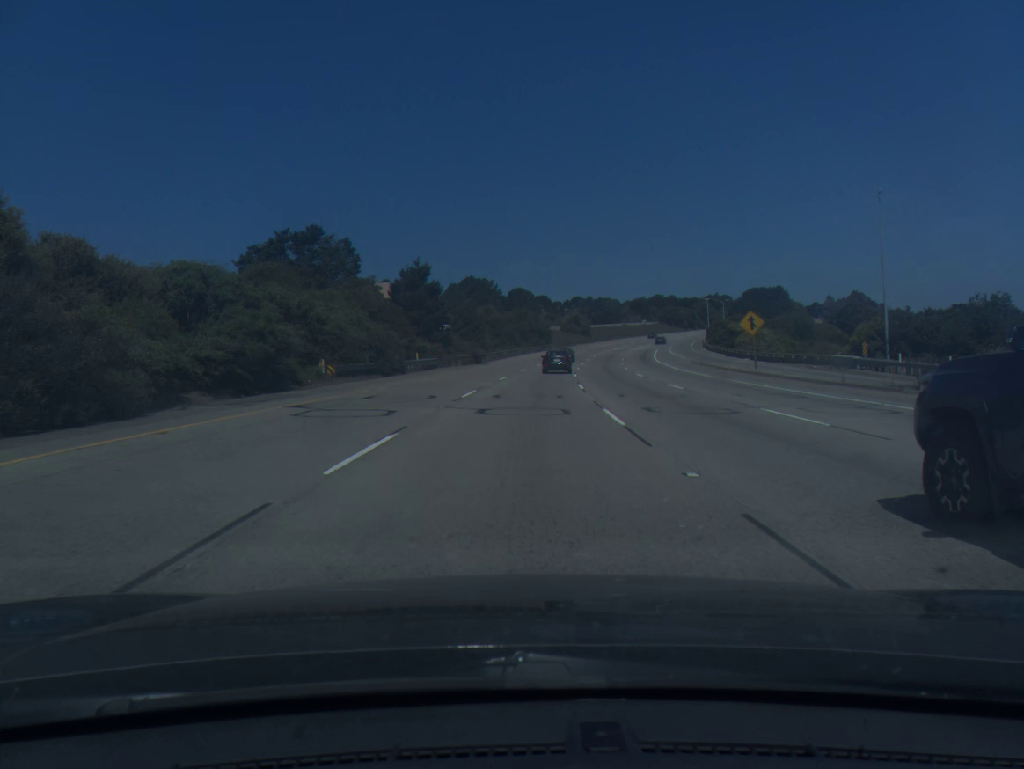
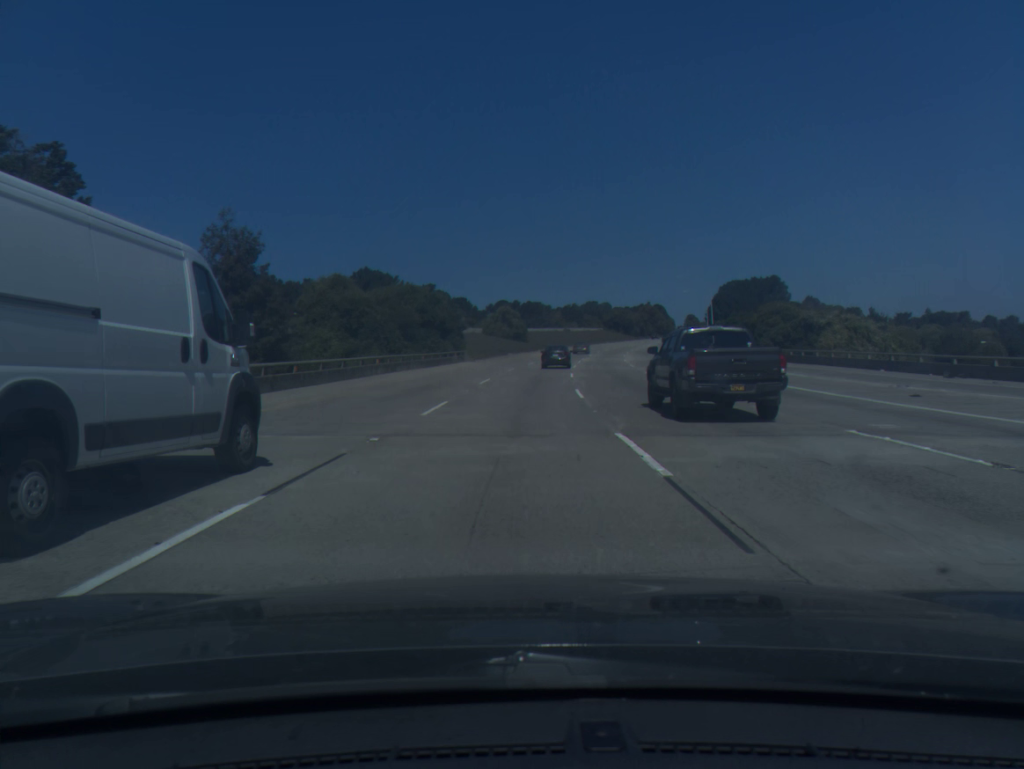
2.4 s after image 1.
(+3.4, +63.8) m; +6°
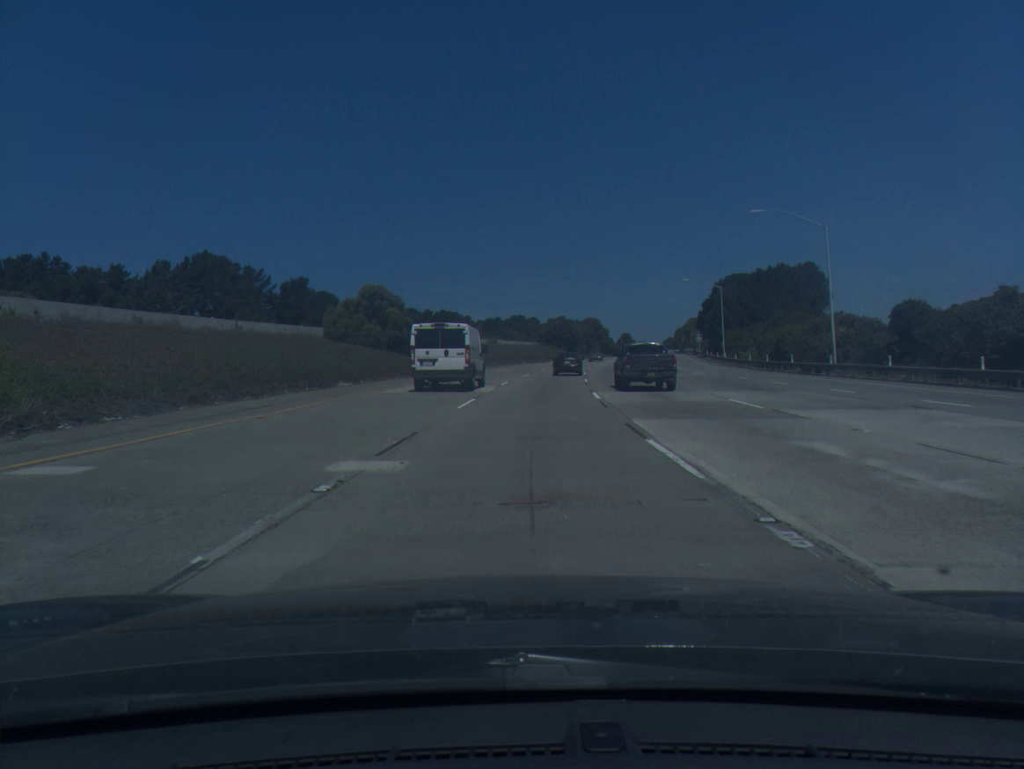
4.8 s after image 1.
(+2.8, +62.5) m; +6°
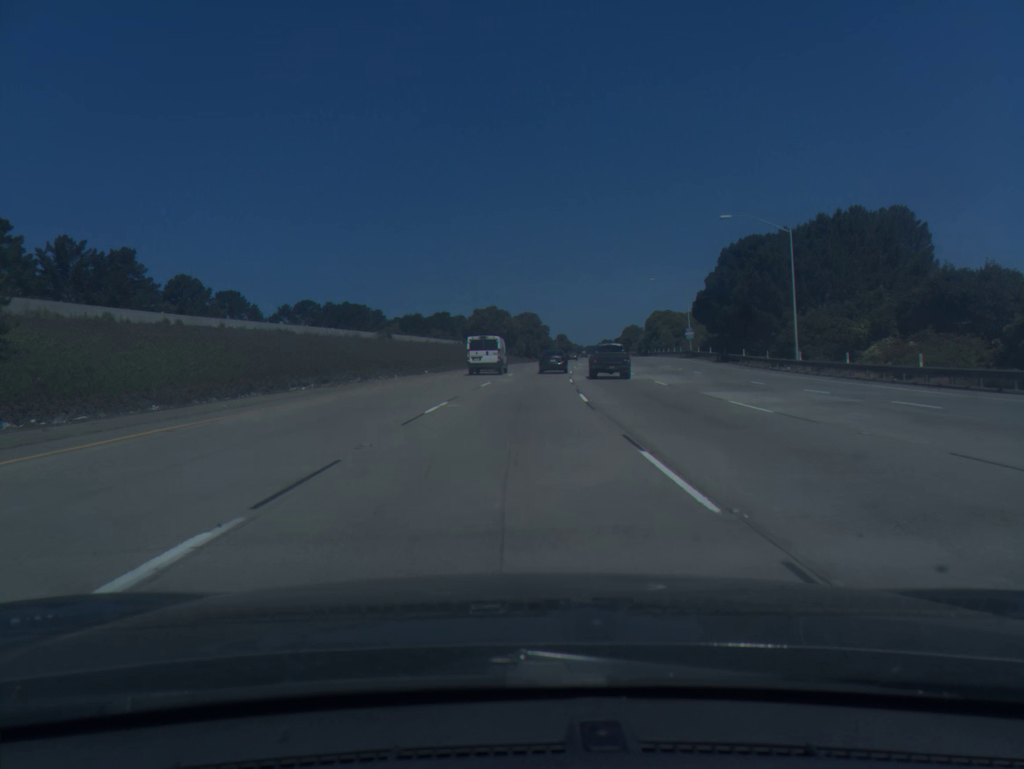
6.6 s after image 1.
(+2.2, +45.9) m; +5°
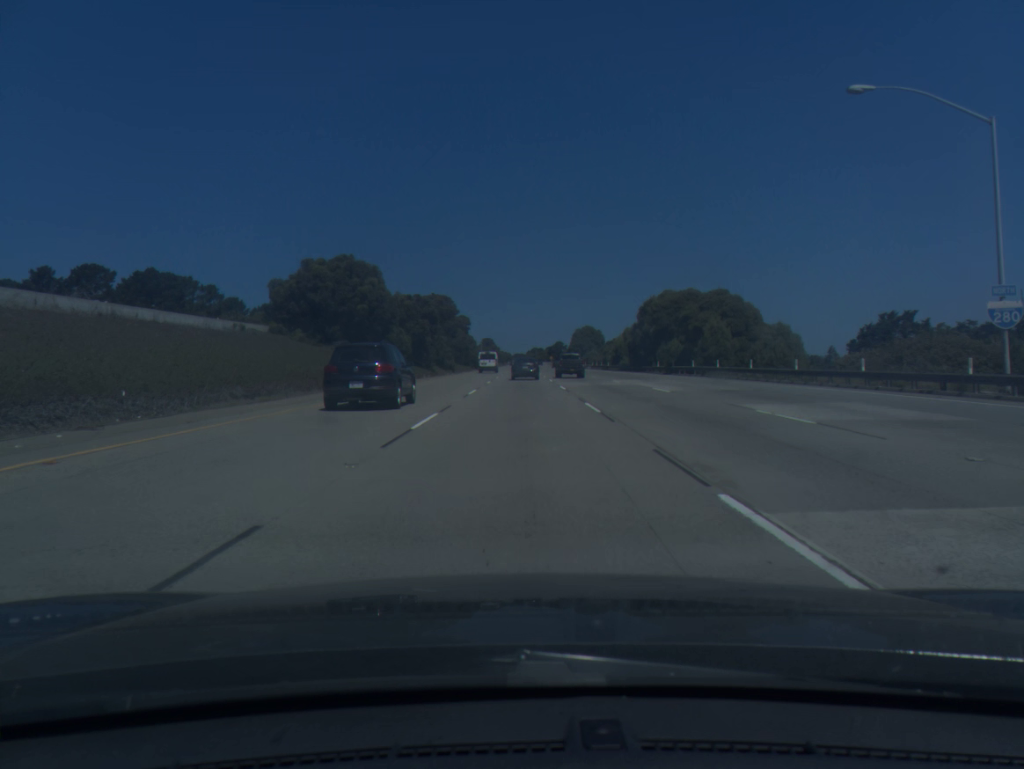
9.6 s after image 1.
(+3.7, +75.7) m; +5°
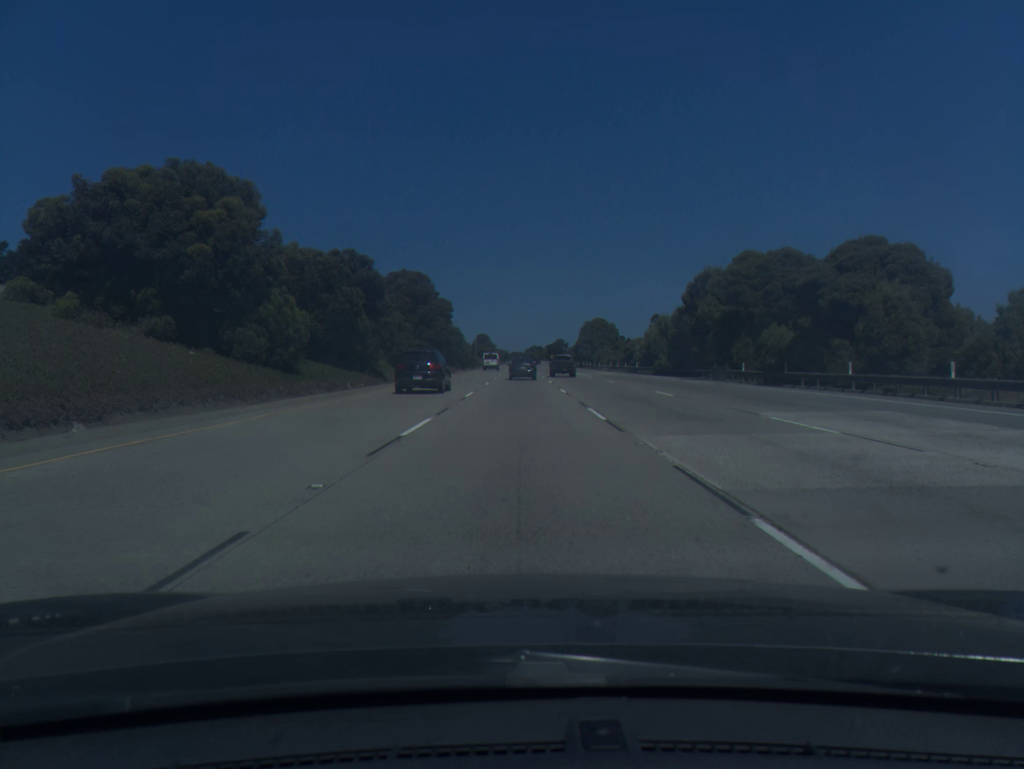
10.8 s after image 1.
(+0.1, +30.2) m; 0°
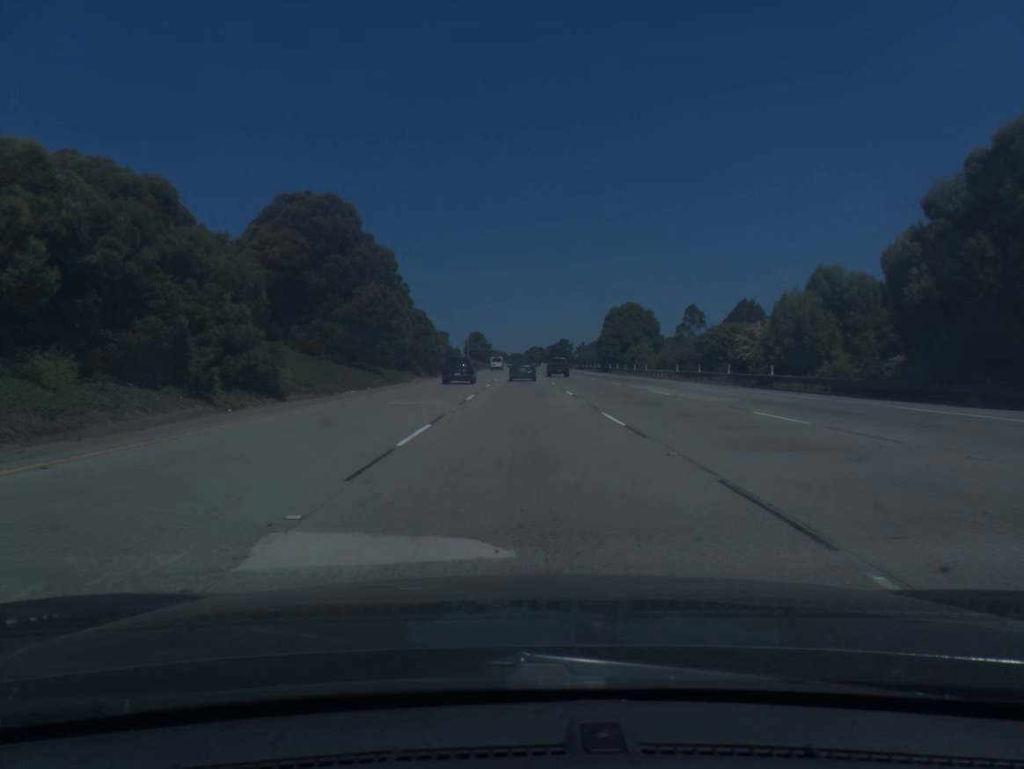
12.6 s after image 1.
(-0.1, +45.3) m; 0°
